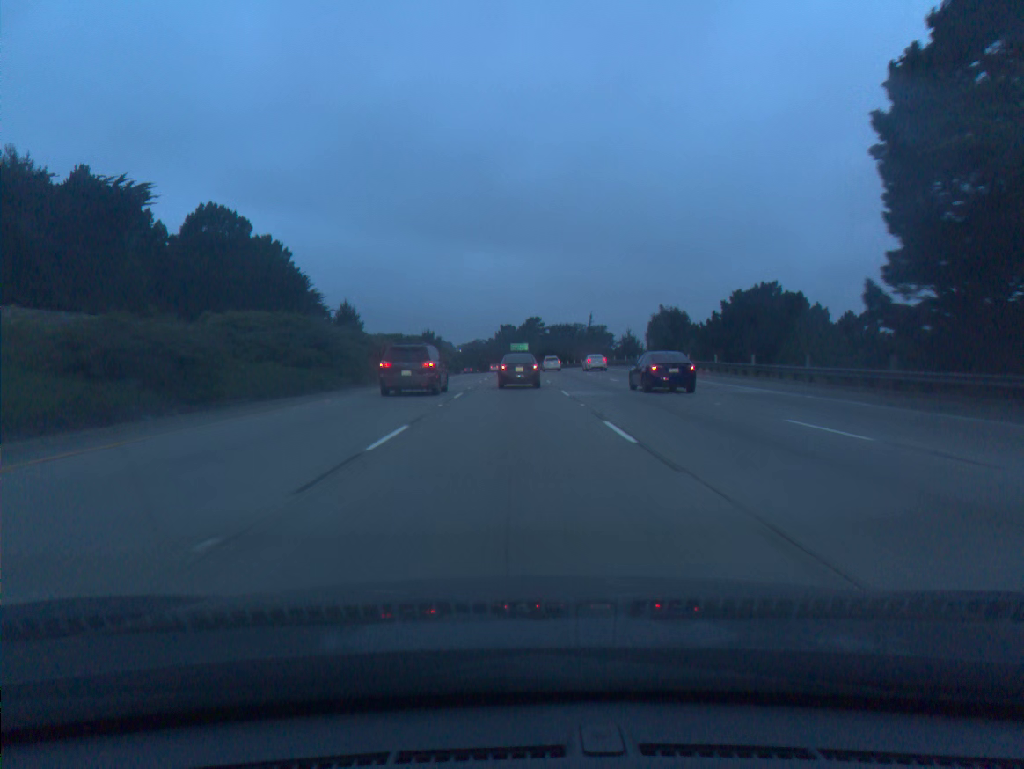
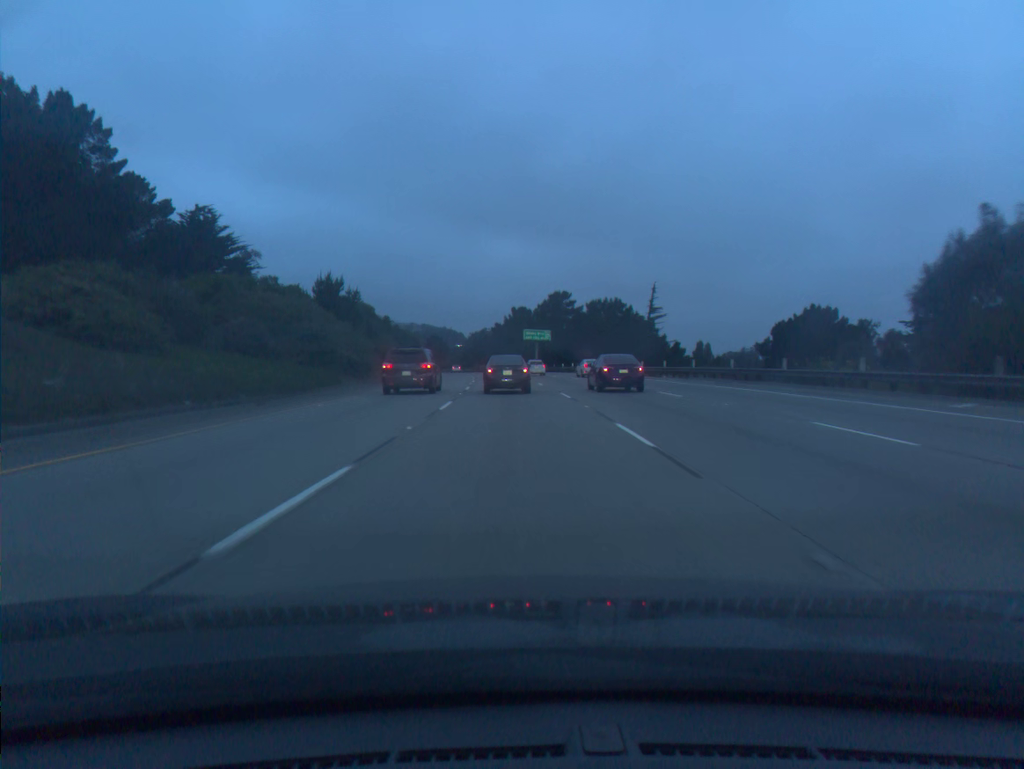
(-0.4, +74.0) m; -1°
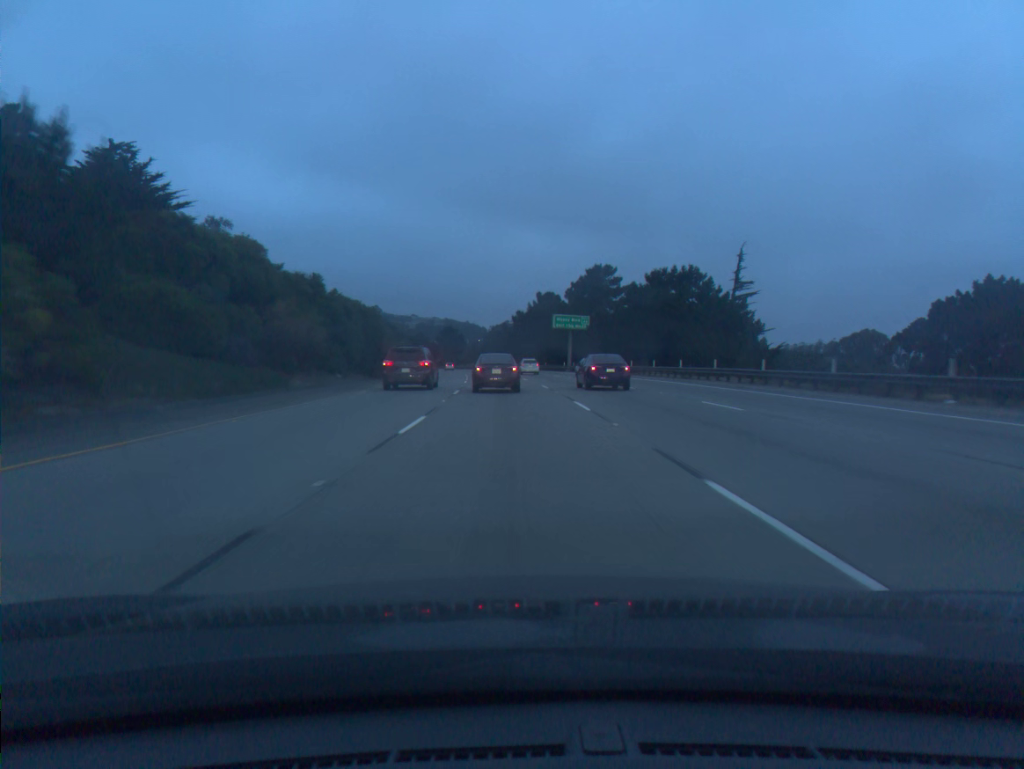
(-0.5, +36.1) m; -2°
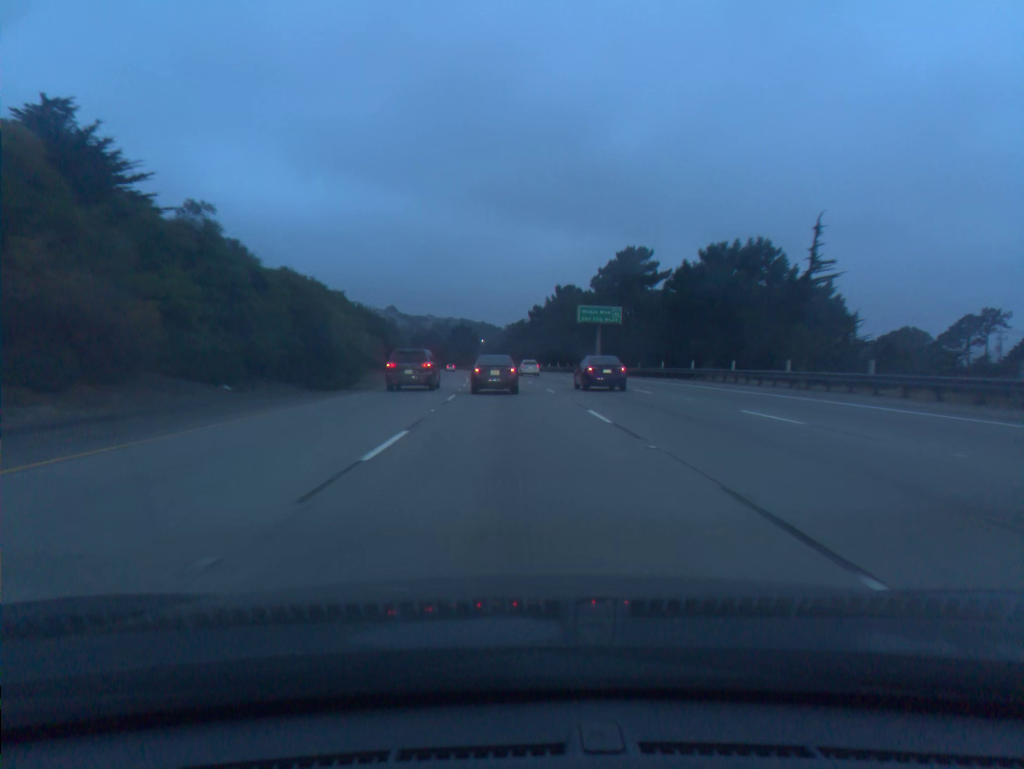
(-0.2, +18.0) m; -1°
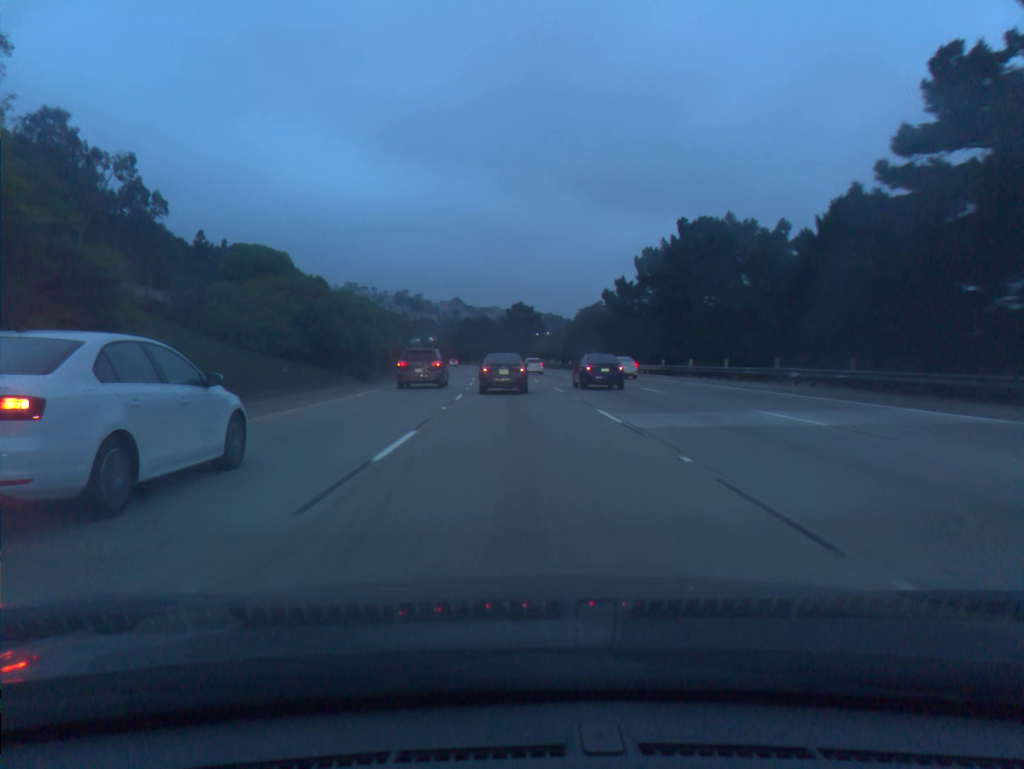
(-3.1, +73.0) m; -5°
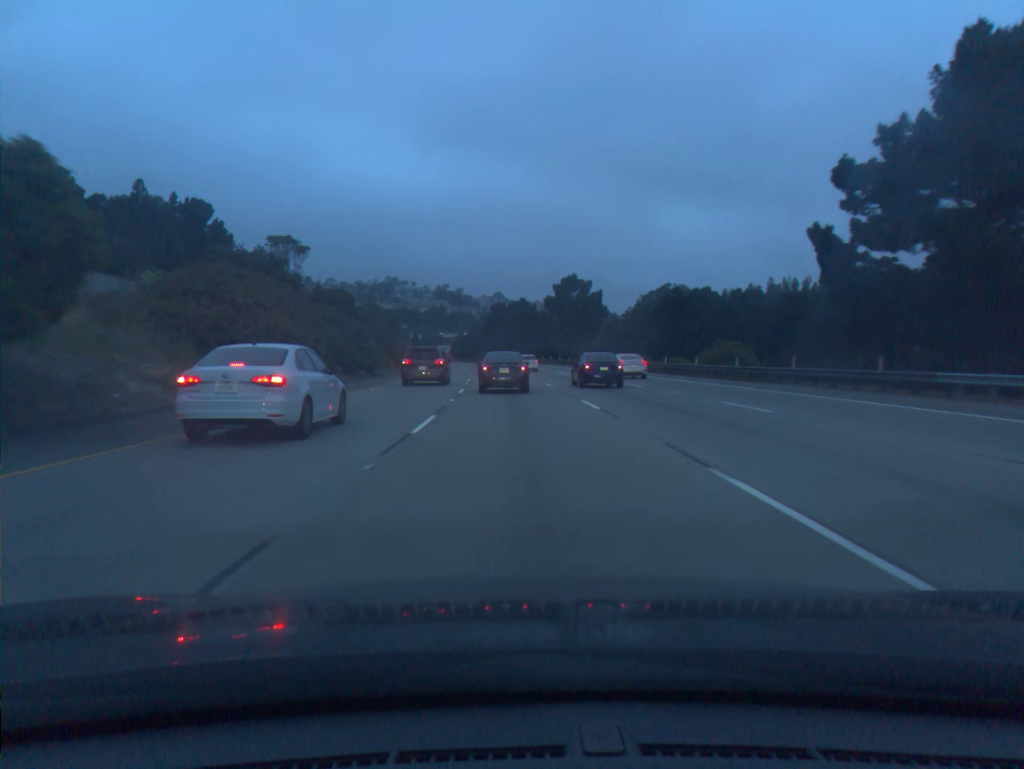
(-1.5, +54.8) m; -3°
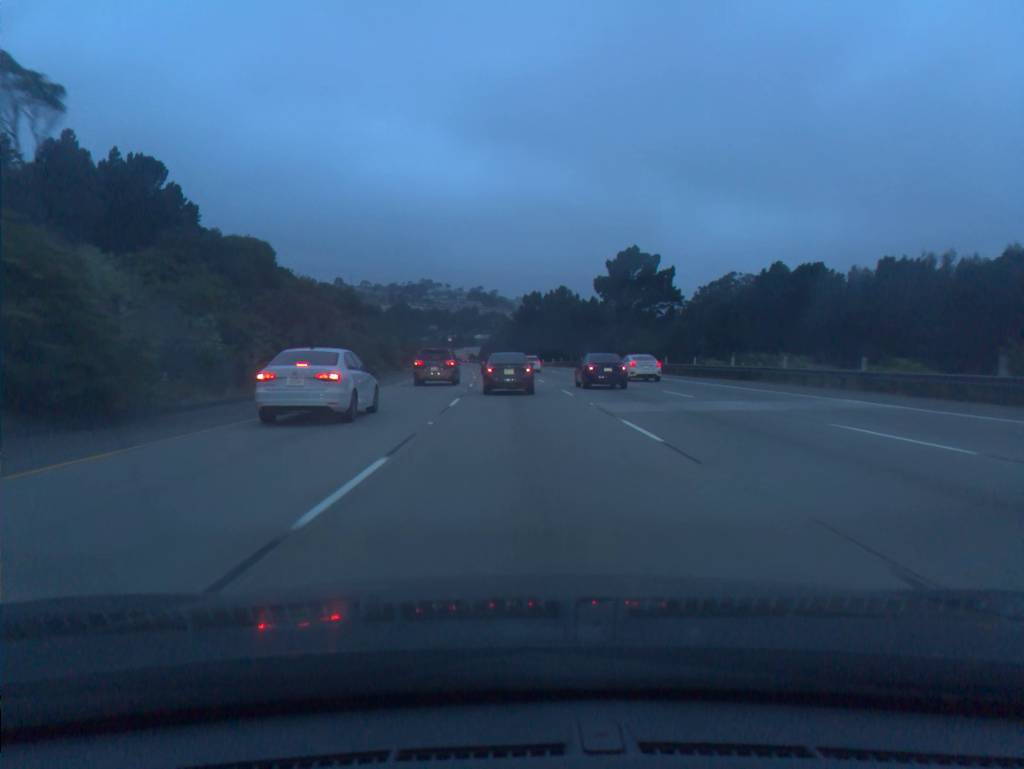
(-0.8, +36.3) m; -2°
